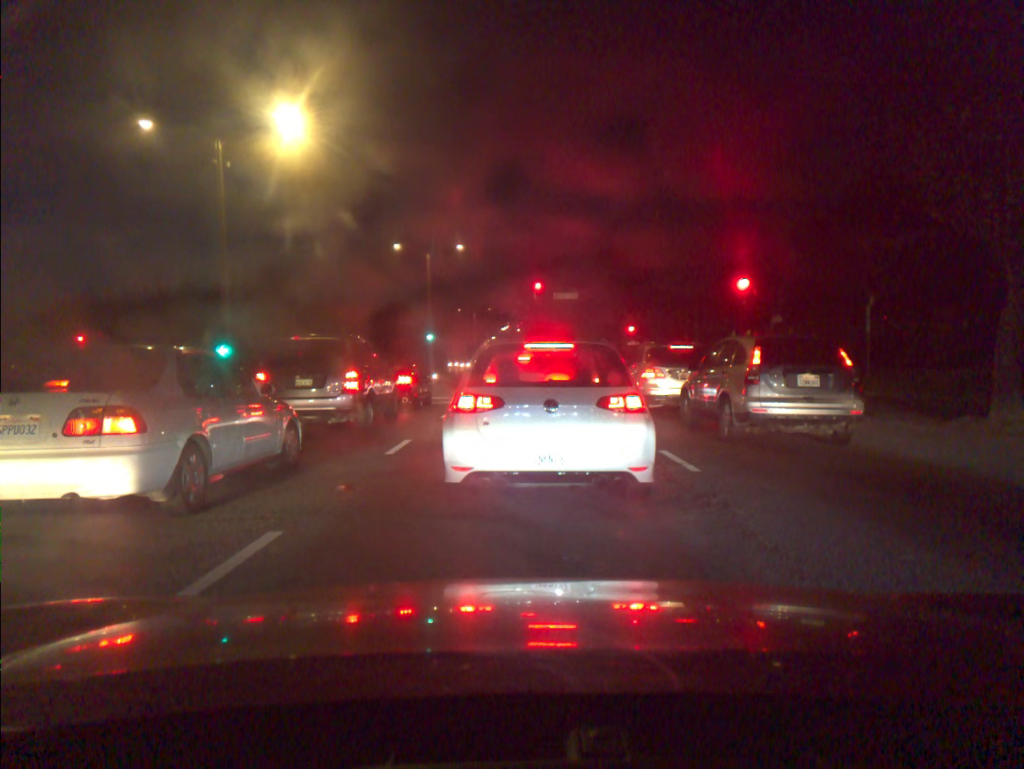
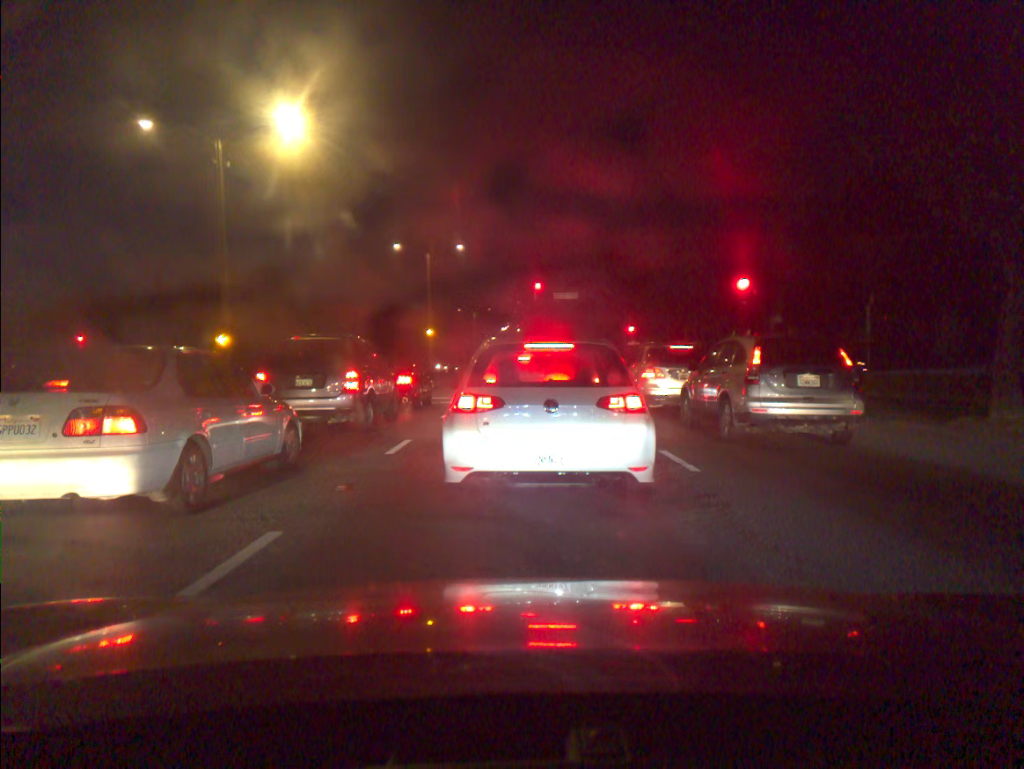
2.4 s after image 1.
(0.0, 0.0) m; 0°
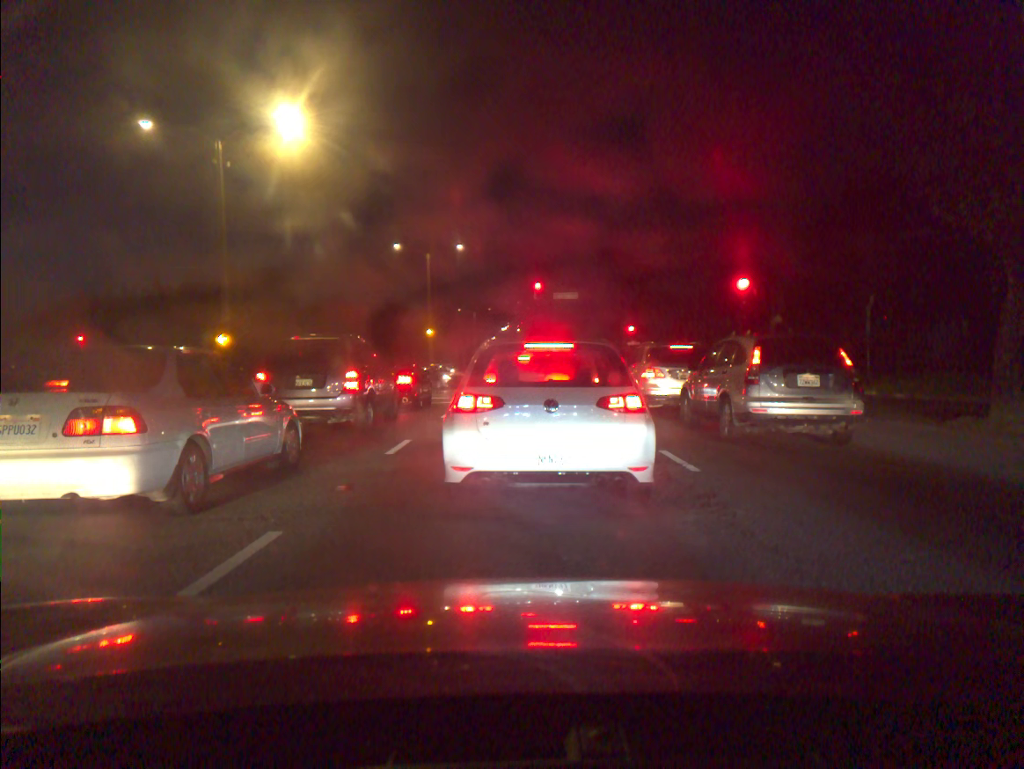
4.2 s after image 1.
(0.0, 0.0) m; 0°
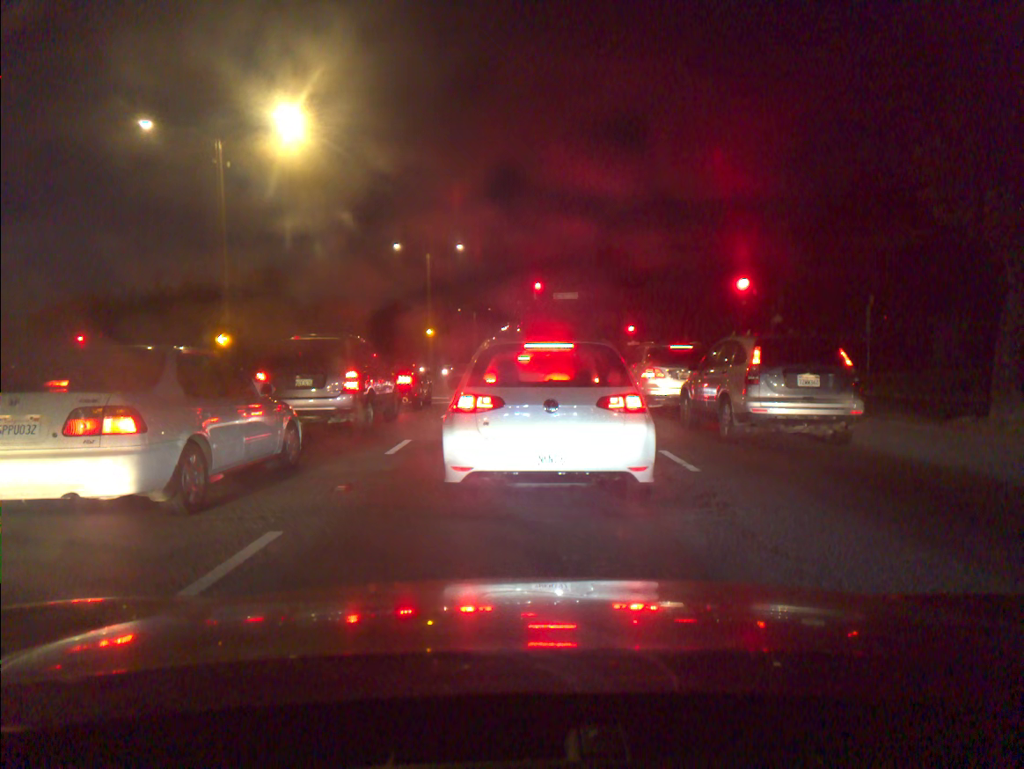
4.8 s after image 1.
(0.0, 0.0) m; 0°
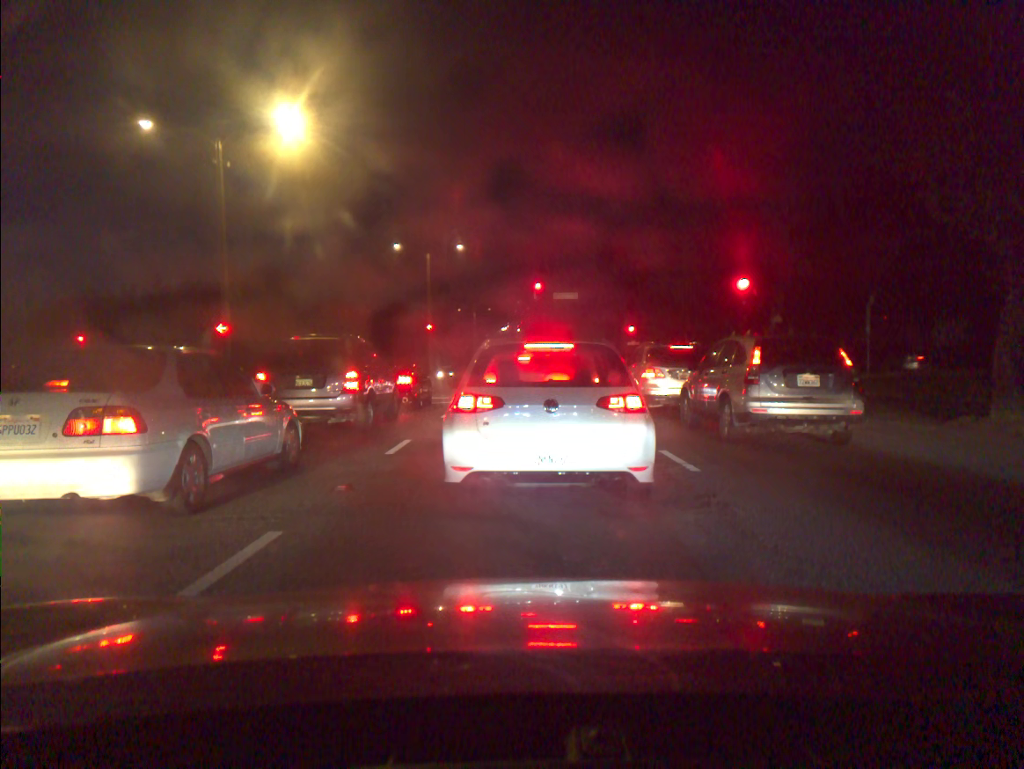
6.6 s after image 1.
(0.0, 0.0) m; 0°
